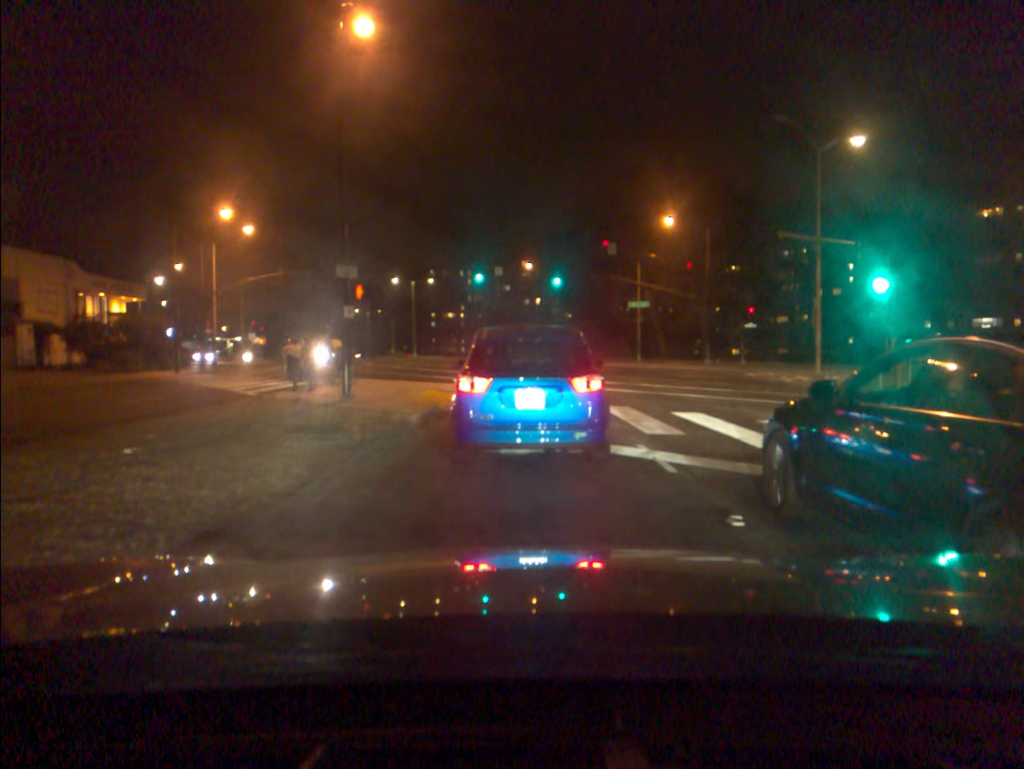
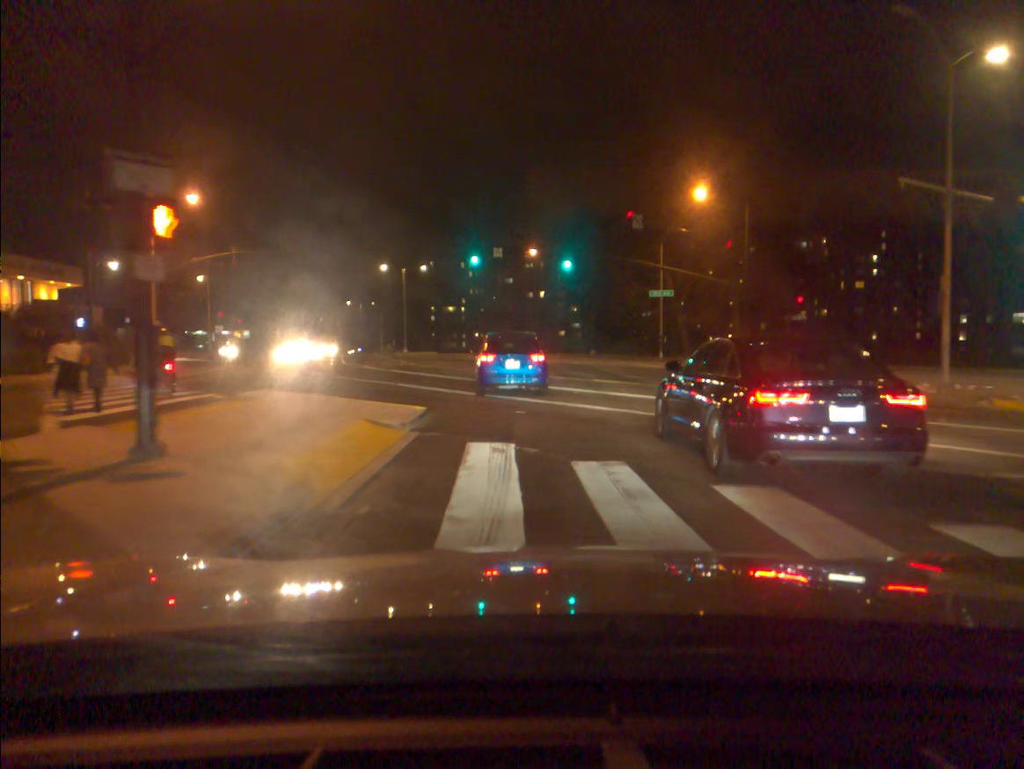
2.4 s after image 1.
(-0.1, +9.8) m; -1°
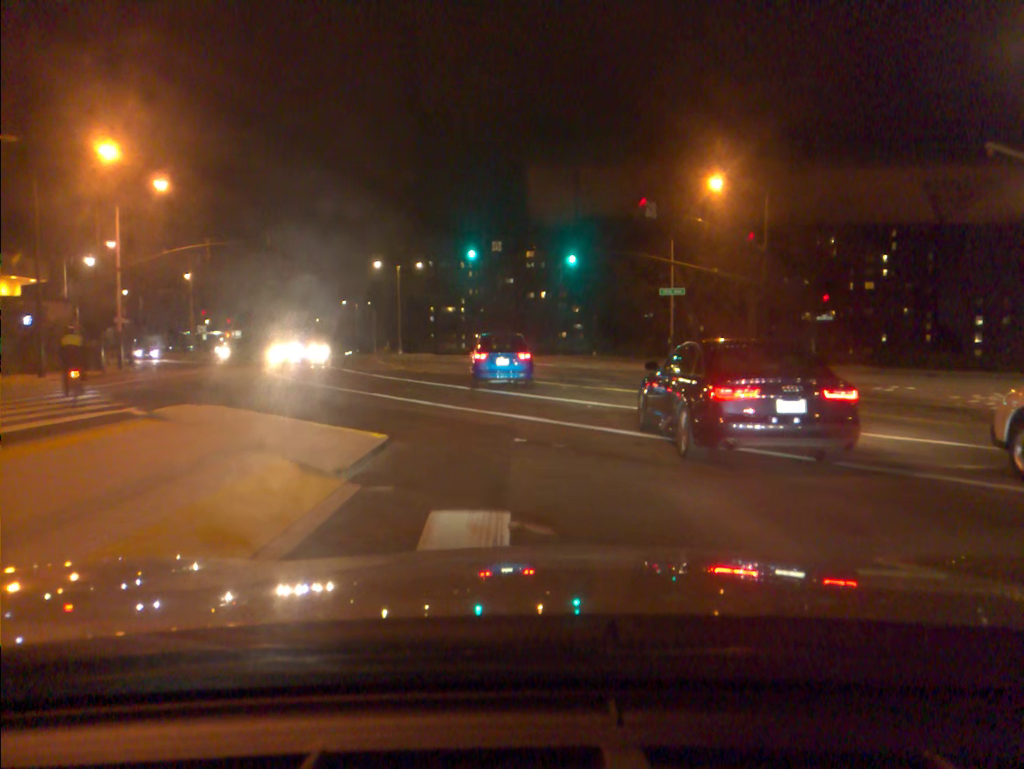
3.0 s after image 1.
(0.0, +4.1) m; 0°
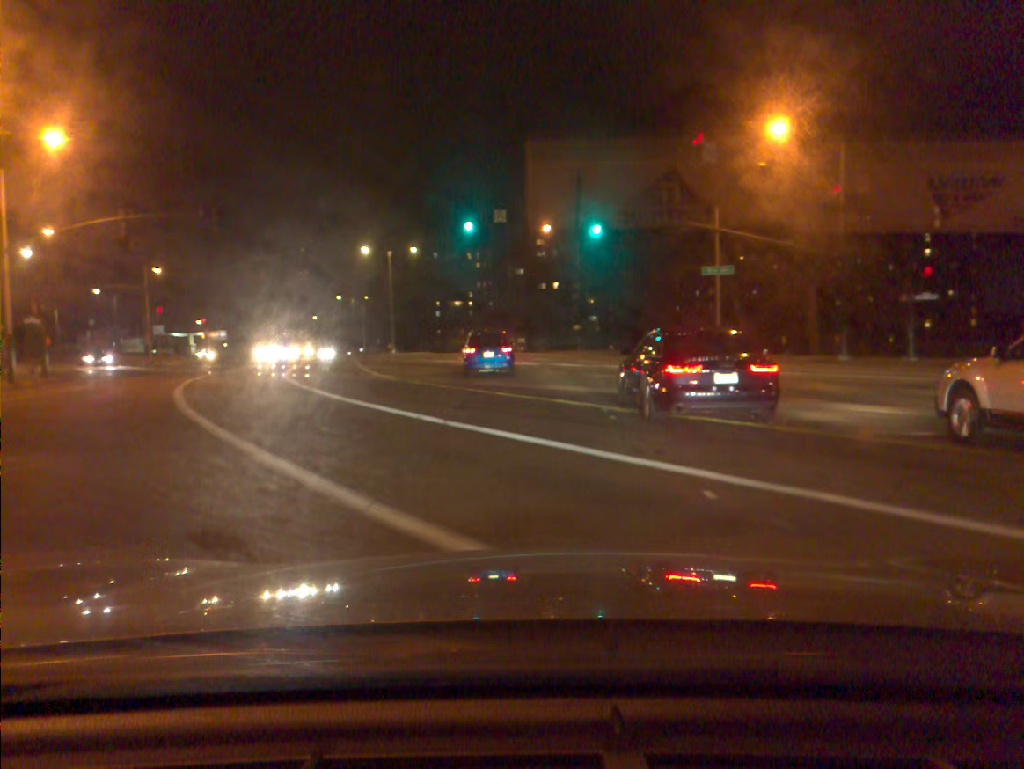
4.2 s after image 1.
(0.0, +9.8) m; 0°
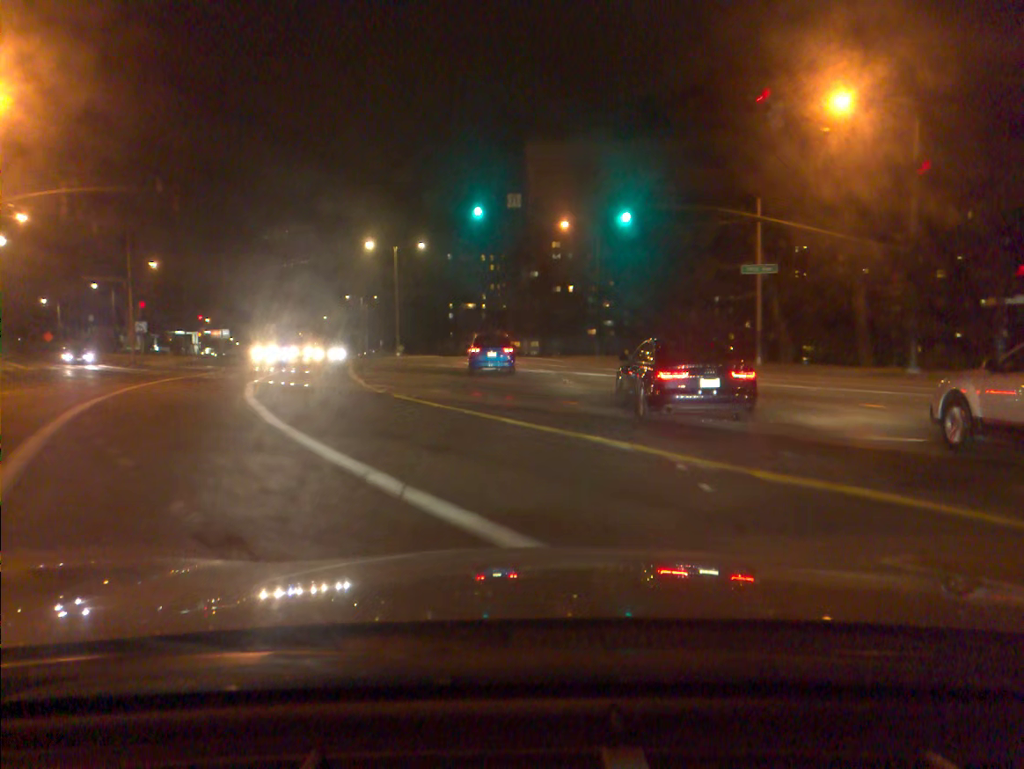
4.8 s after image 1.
(-0.1, +5.7) m; -2°
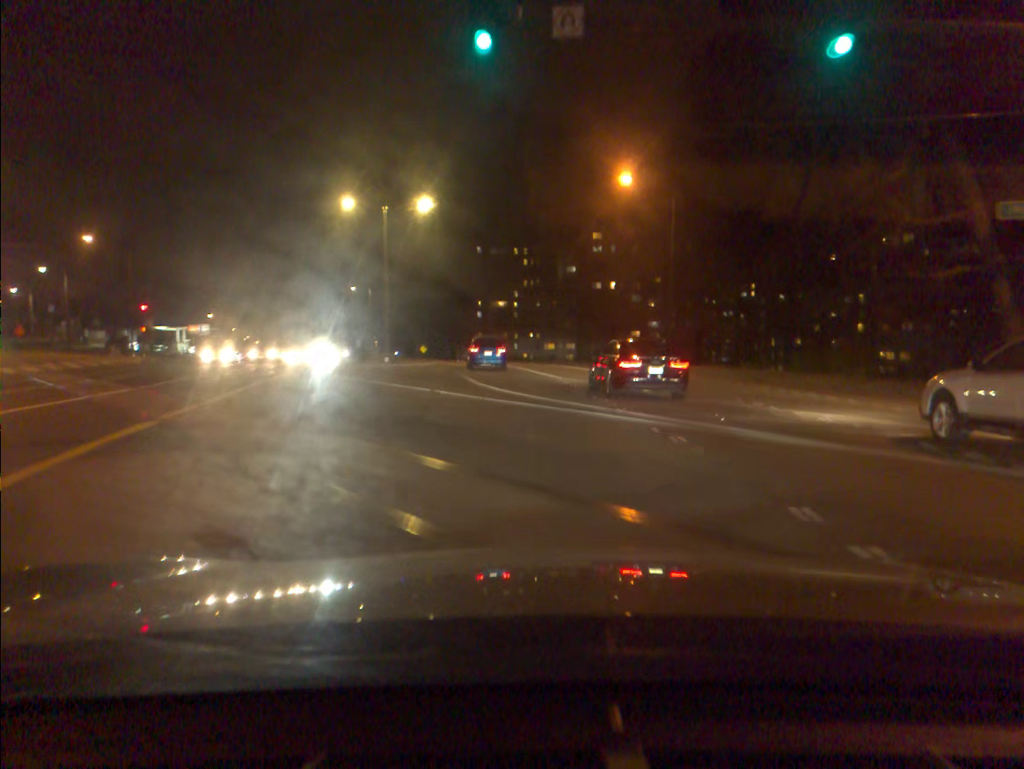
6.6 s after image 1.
(-0.3, +19.9) m; -3°
